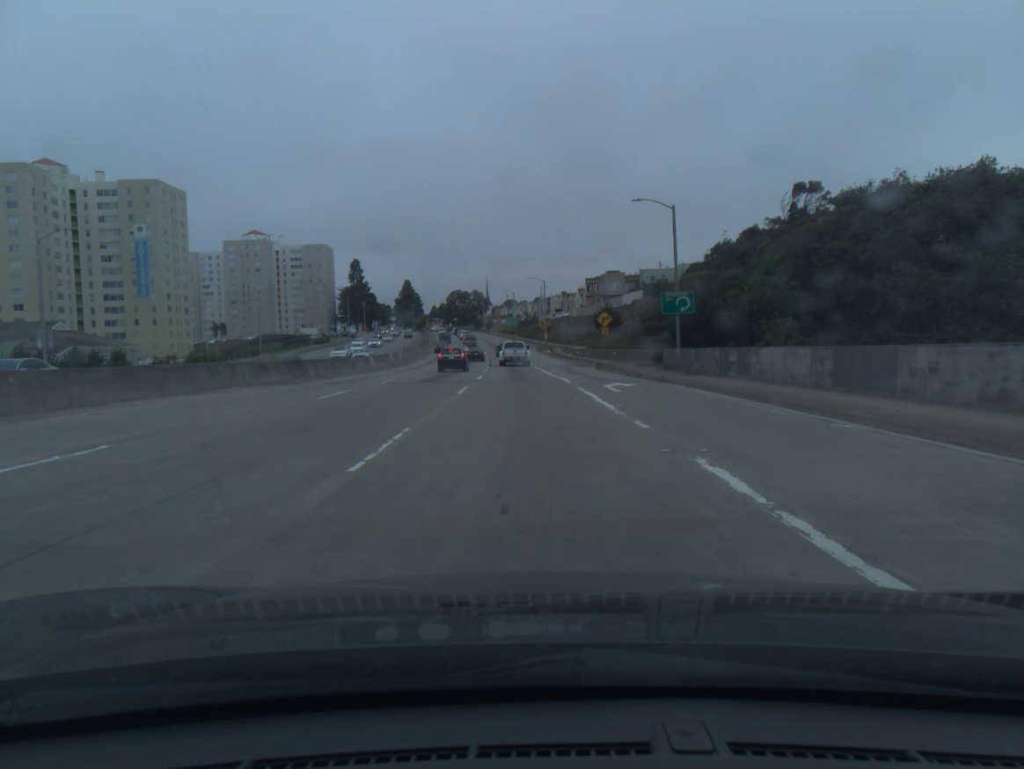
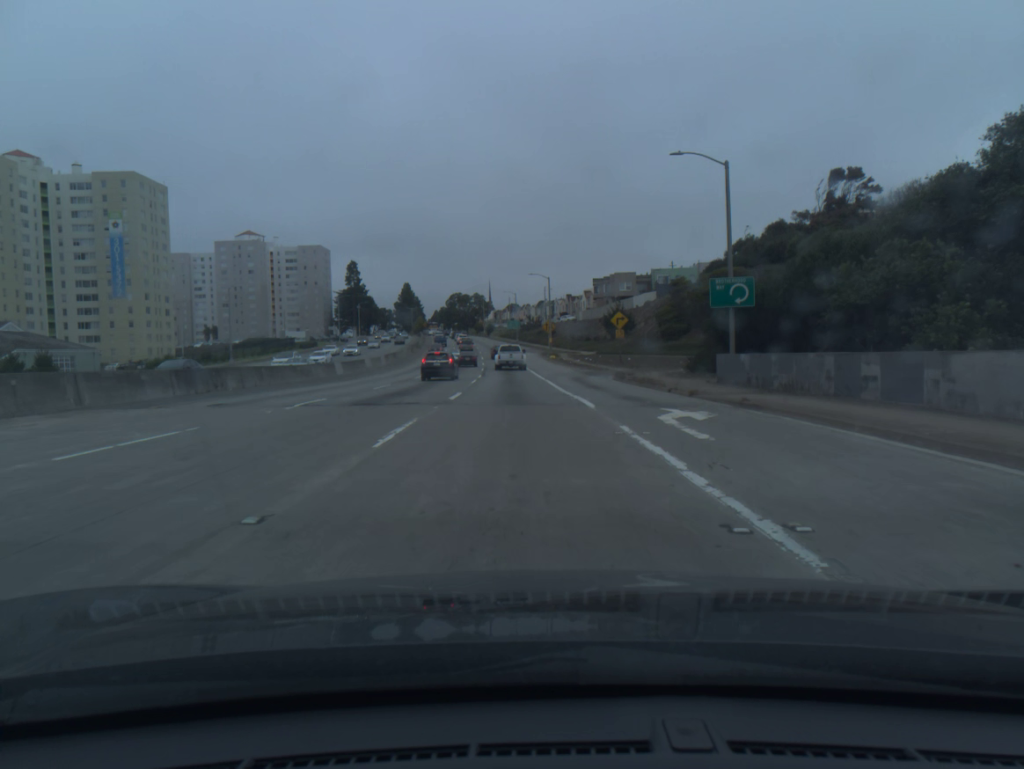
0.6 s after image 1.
(0.0, +11.8) m; 0°
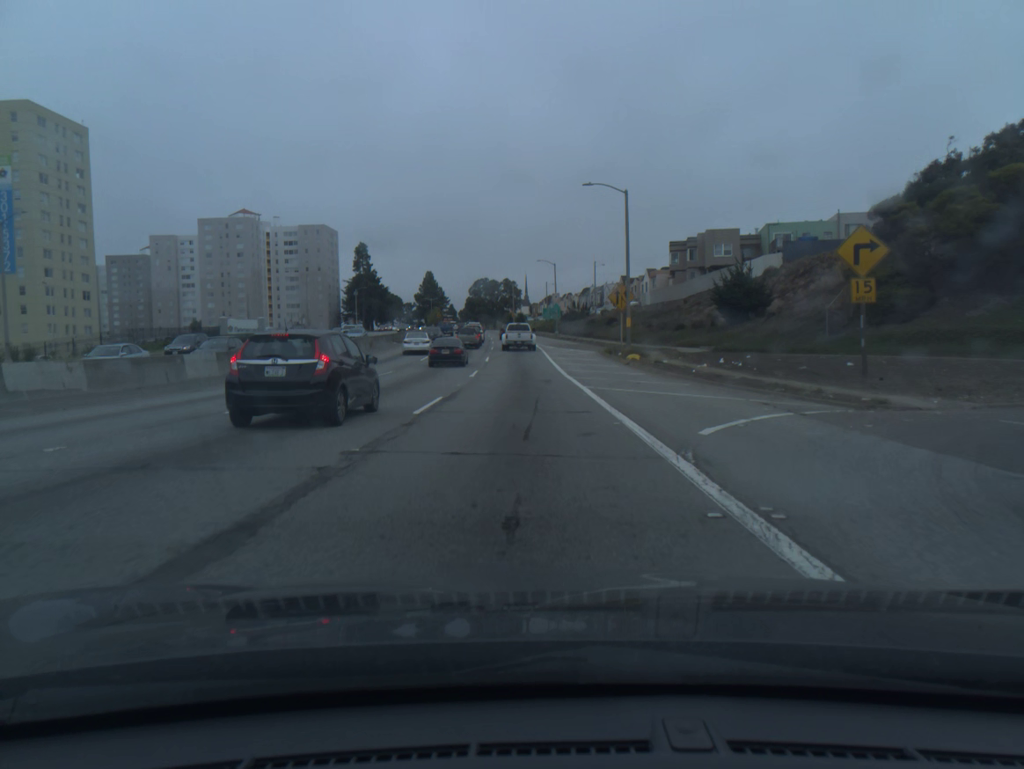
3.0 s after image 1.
(-1.3, +46.6) m; -3°
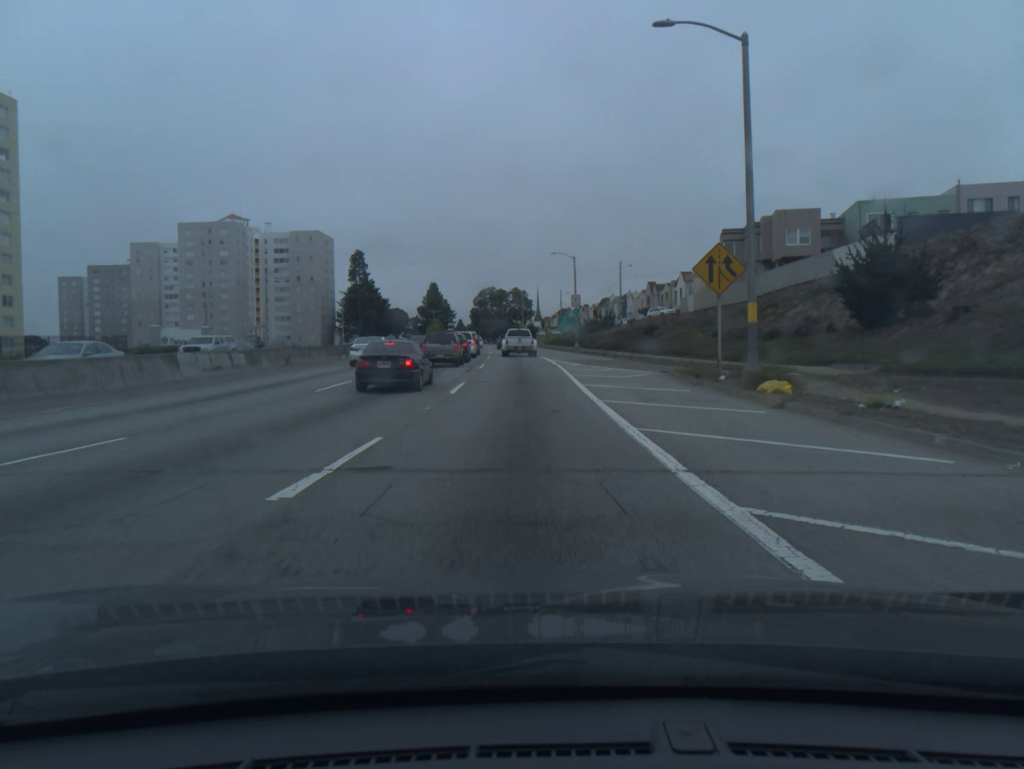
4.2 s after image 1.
(-0.2, +22.7) m; -1°
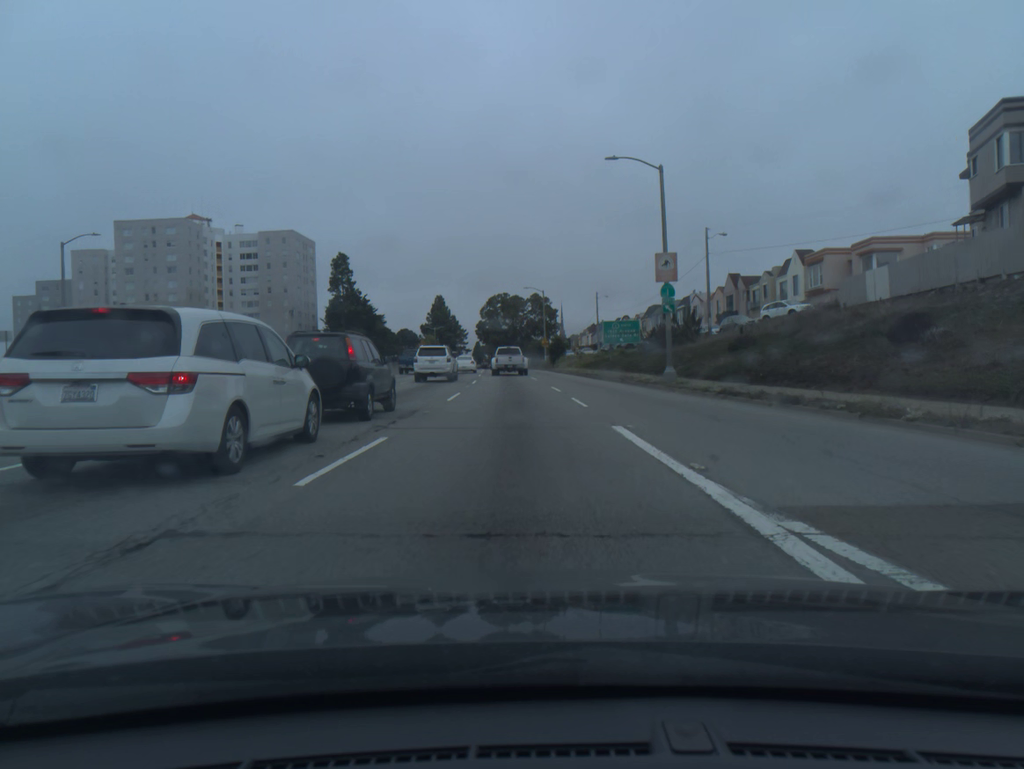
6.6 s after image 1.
(-0.6, +43.5) m; -2°
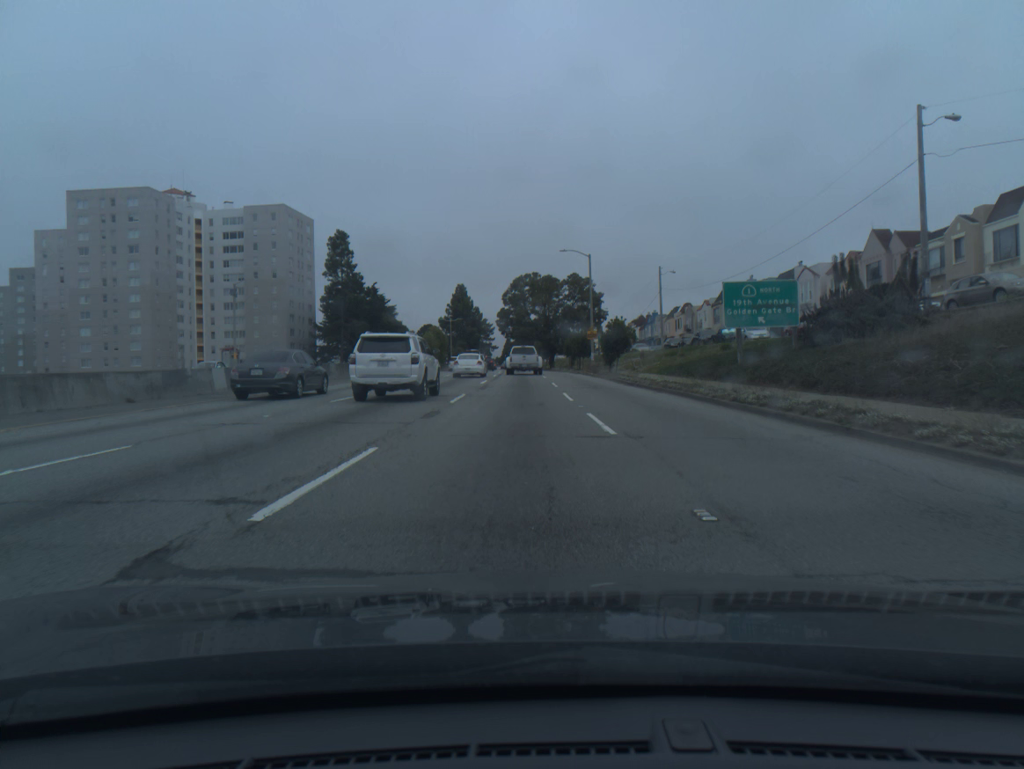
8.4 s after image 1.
(-0.6, +31.2) m; -3°
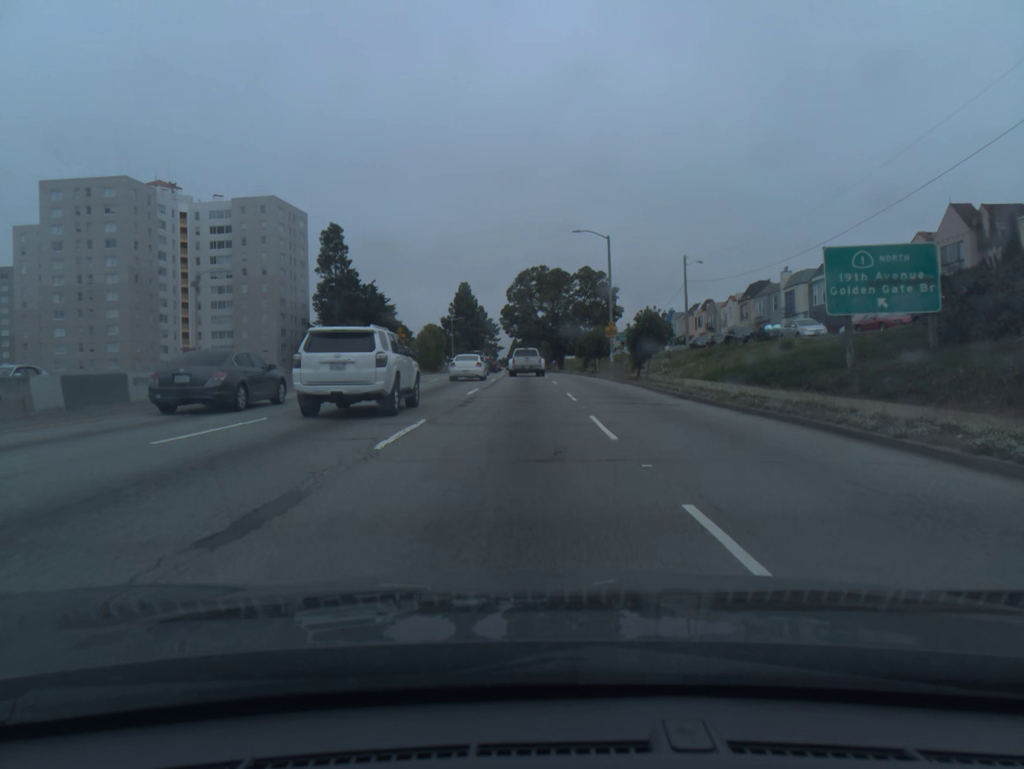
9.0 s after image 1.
(0.0, +10.2) m; 0°
